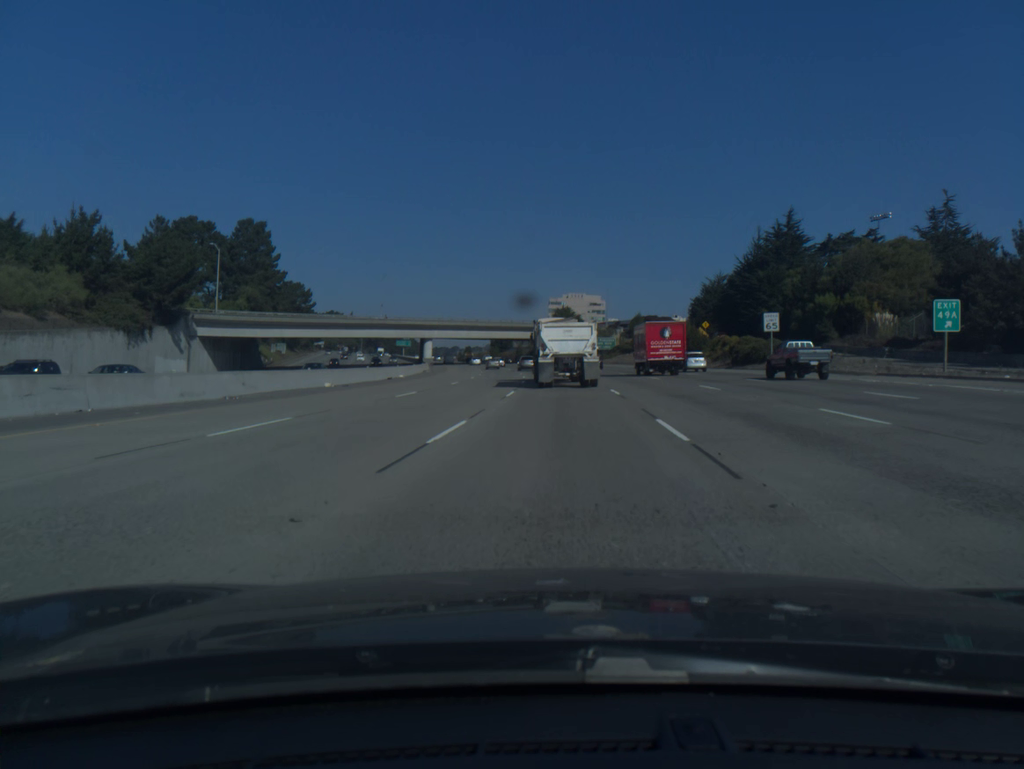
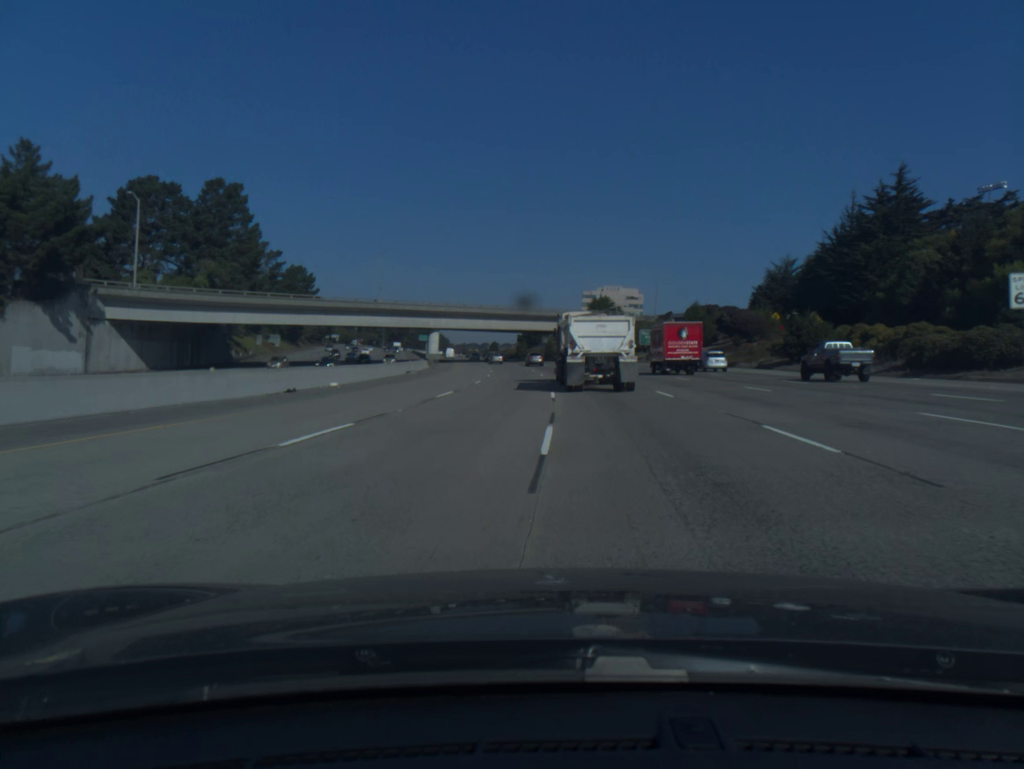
(-0.5, +30.0) m; -2°
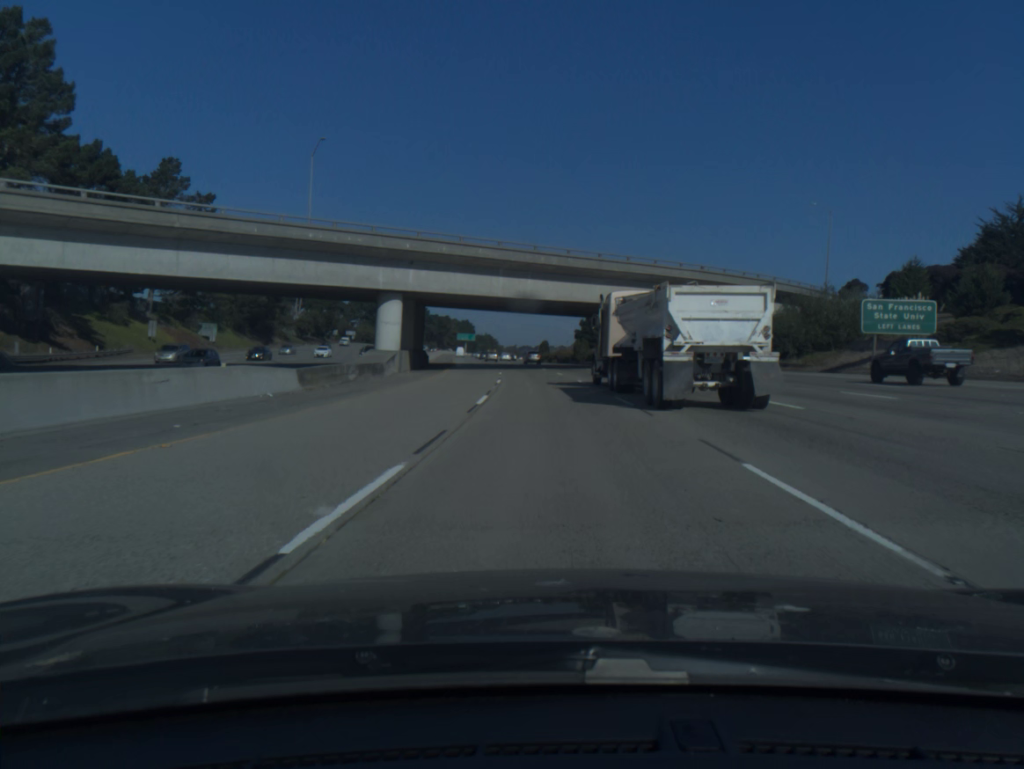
(-2.2, +62.6) m; -4°
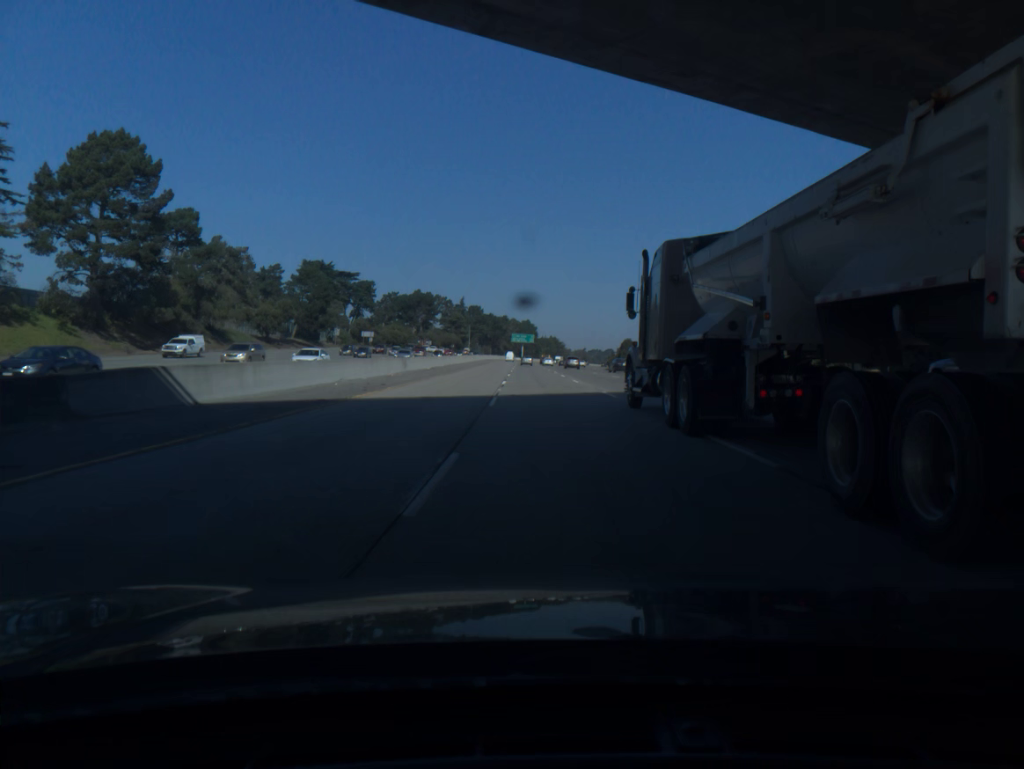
(-2.5, +66.1) m; -5°
